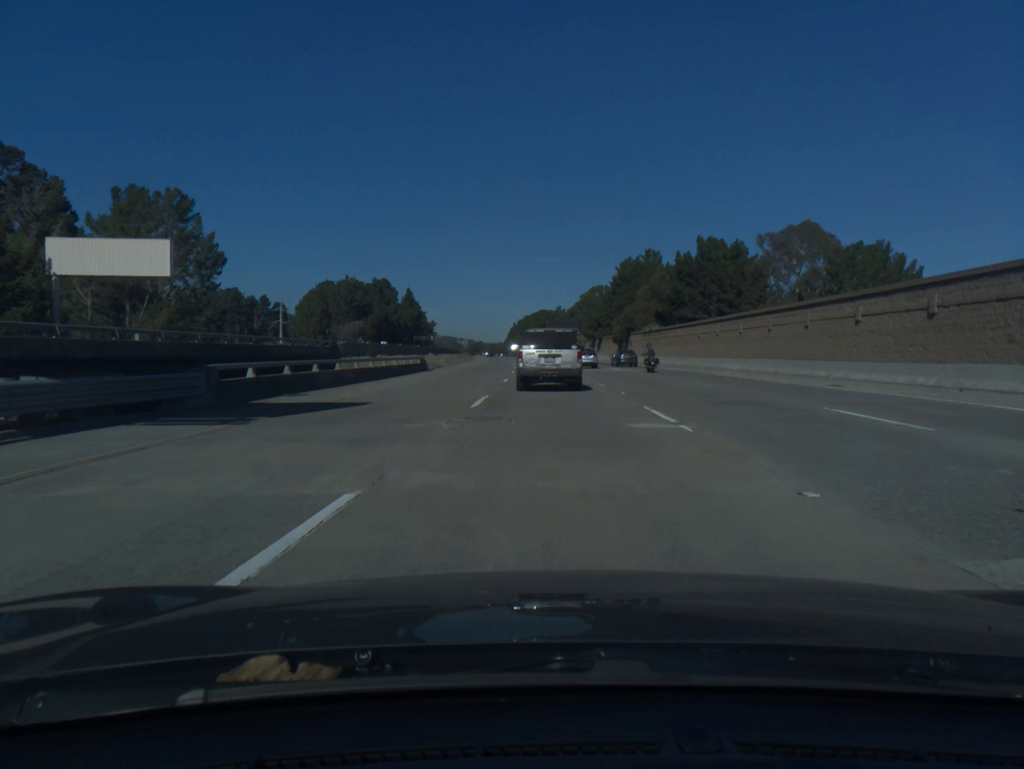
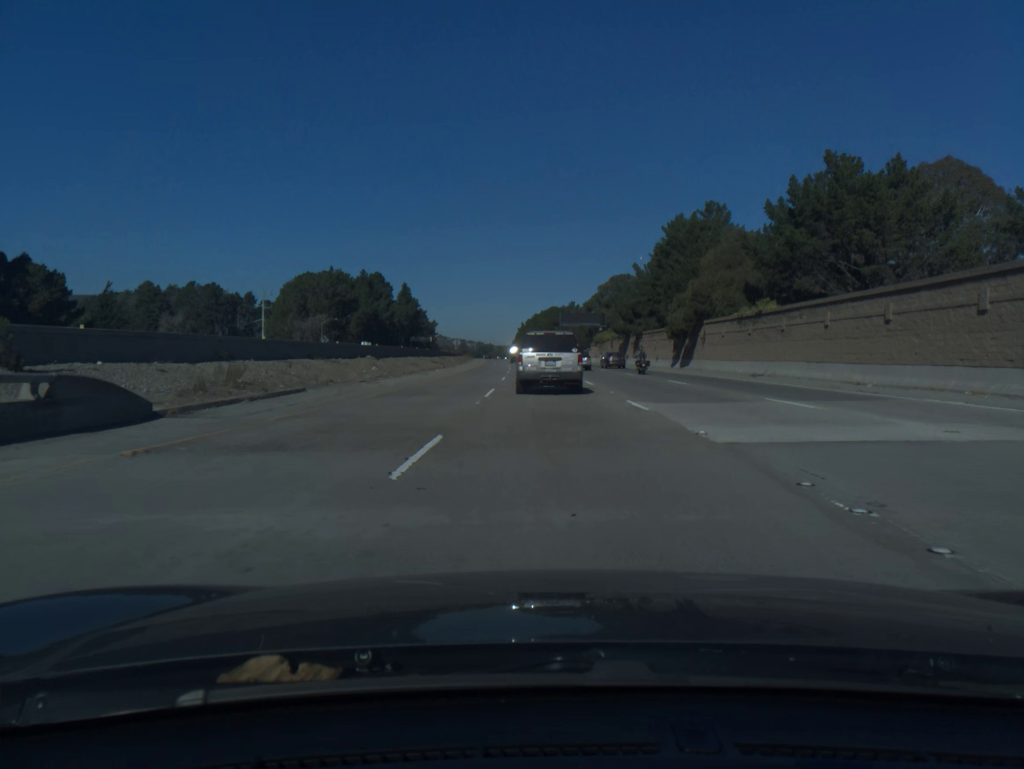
(-0.2, +39.5) m; -1°
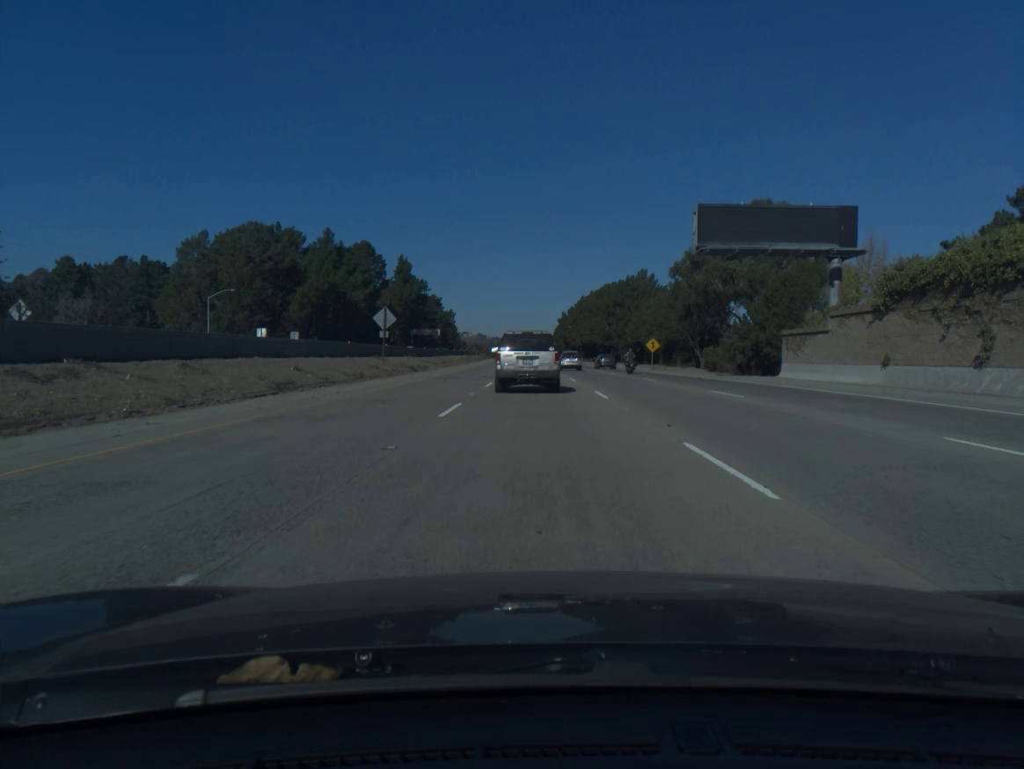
(-2.3, +97.0) m; -3°
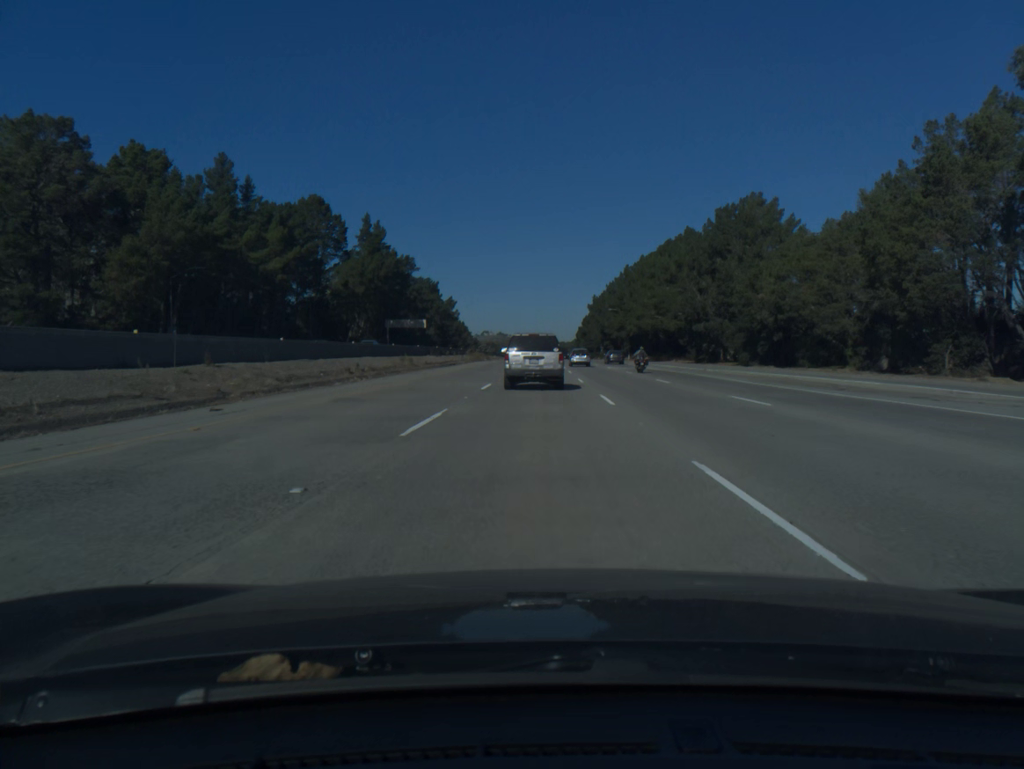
(-1.1, +75.8) m; -2°
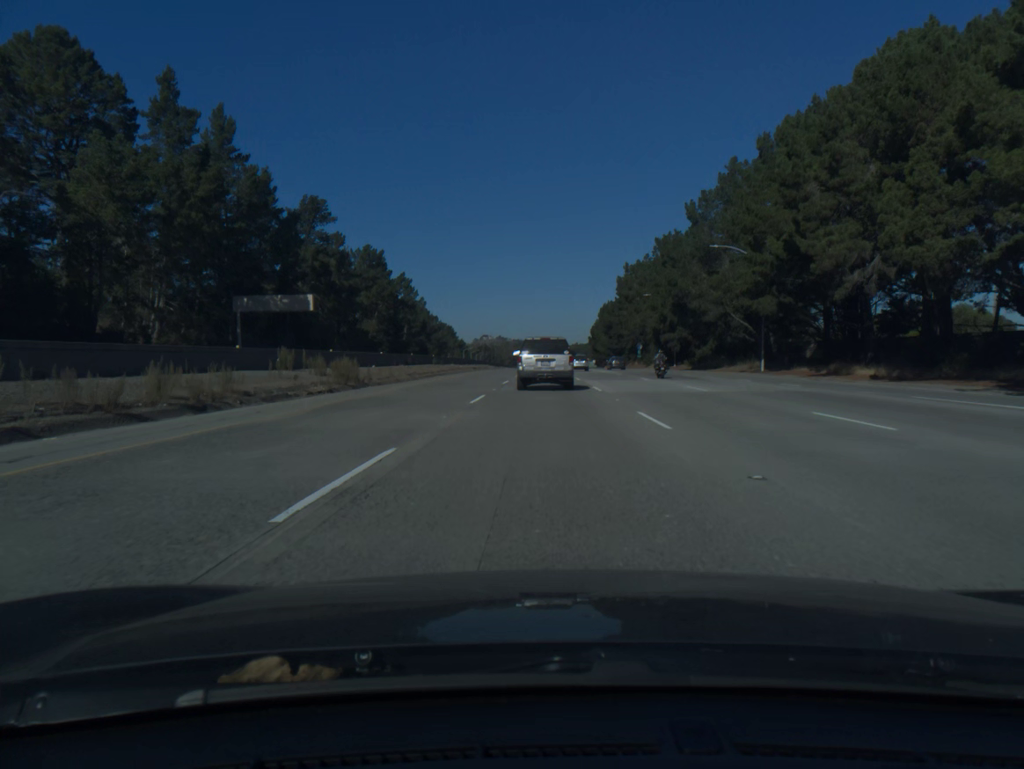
(-0.1, +94.0) m; 0°
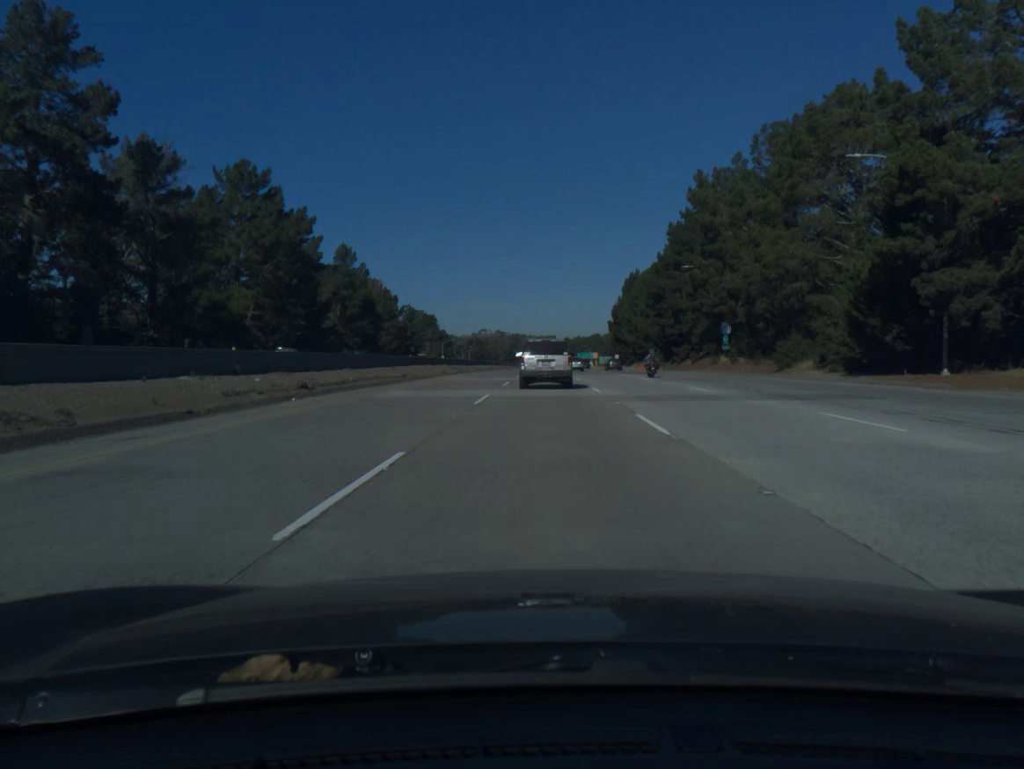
(+0.2, +73.7) m; 0°
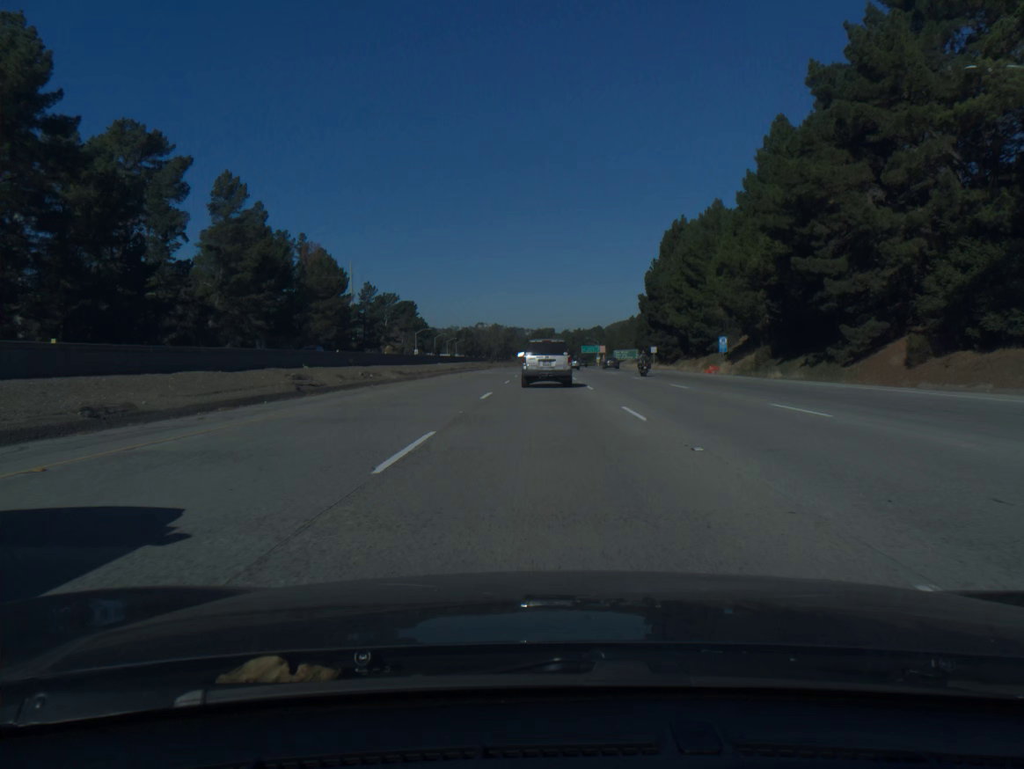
(+0.1, +55.5) m; 0°
